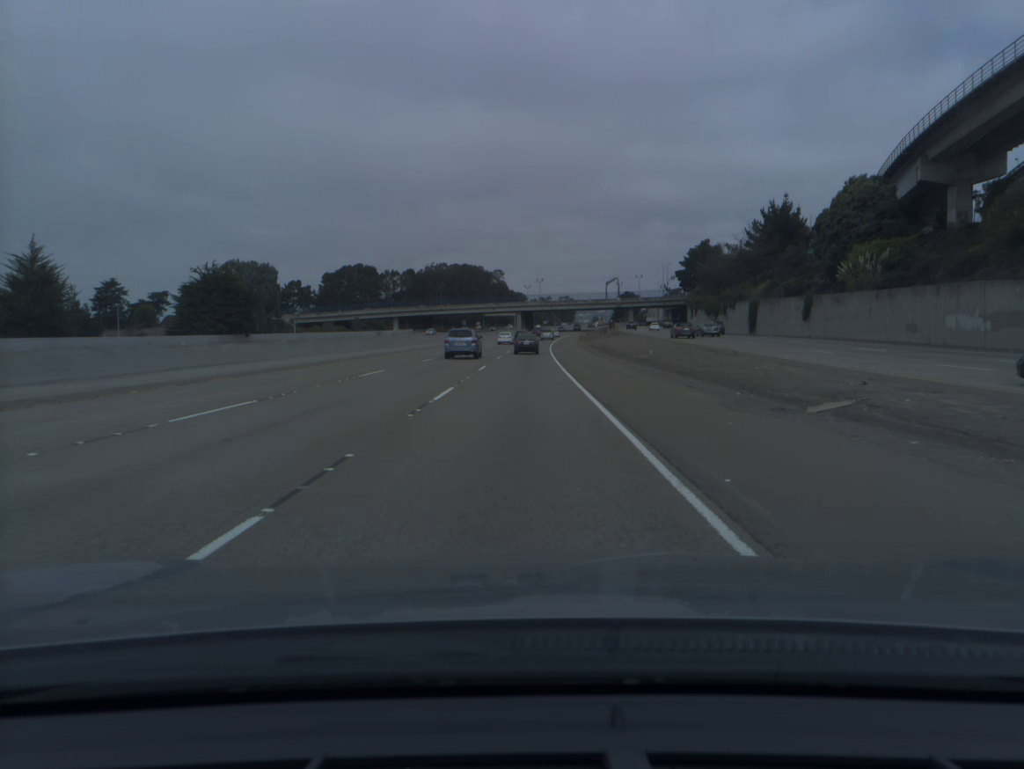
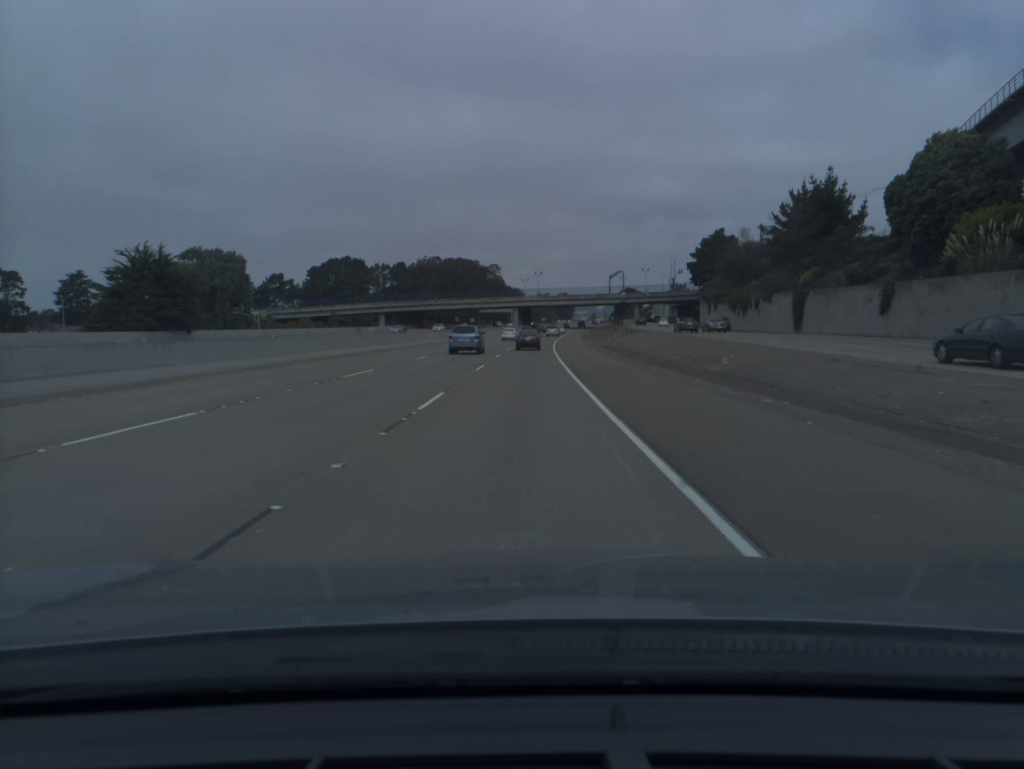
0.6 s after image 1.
(0.0, +17.2) m; 0°
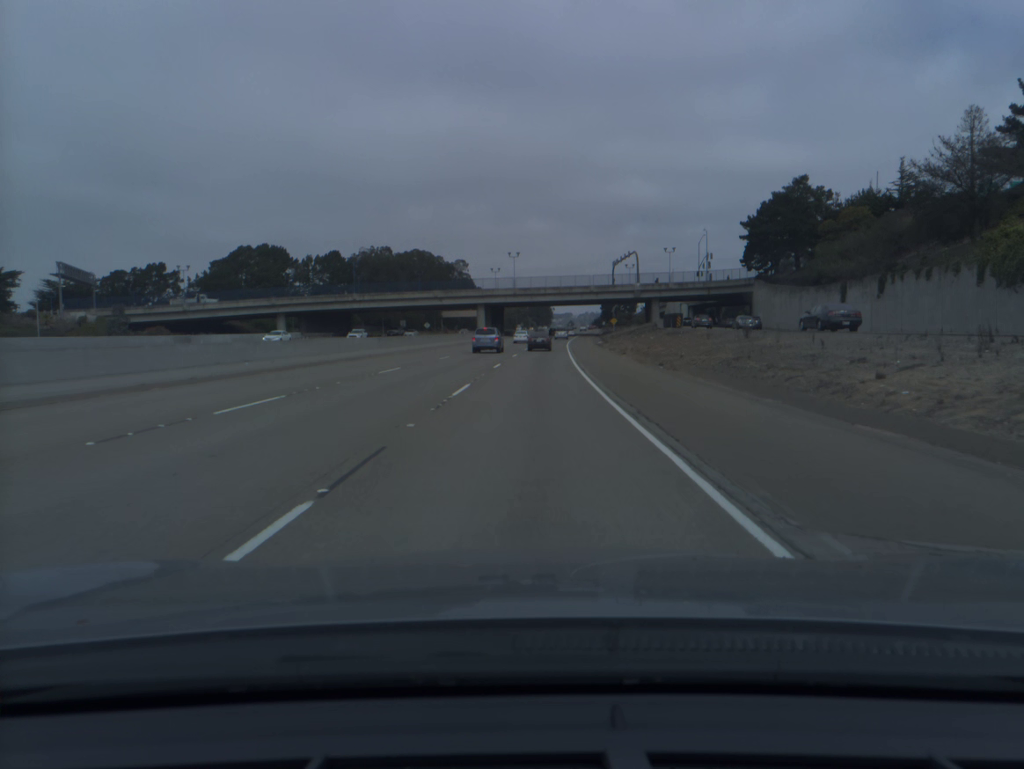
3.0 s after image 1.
(+0.9, +69.0) m; +2°
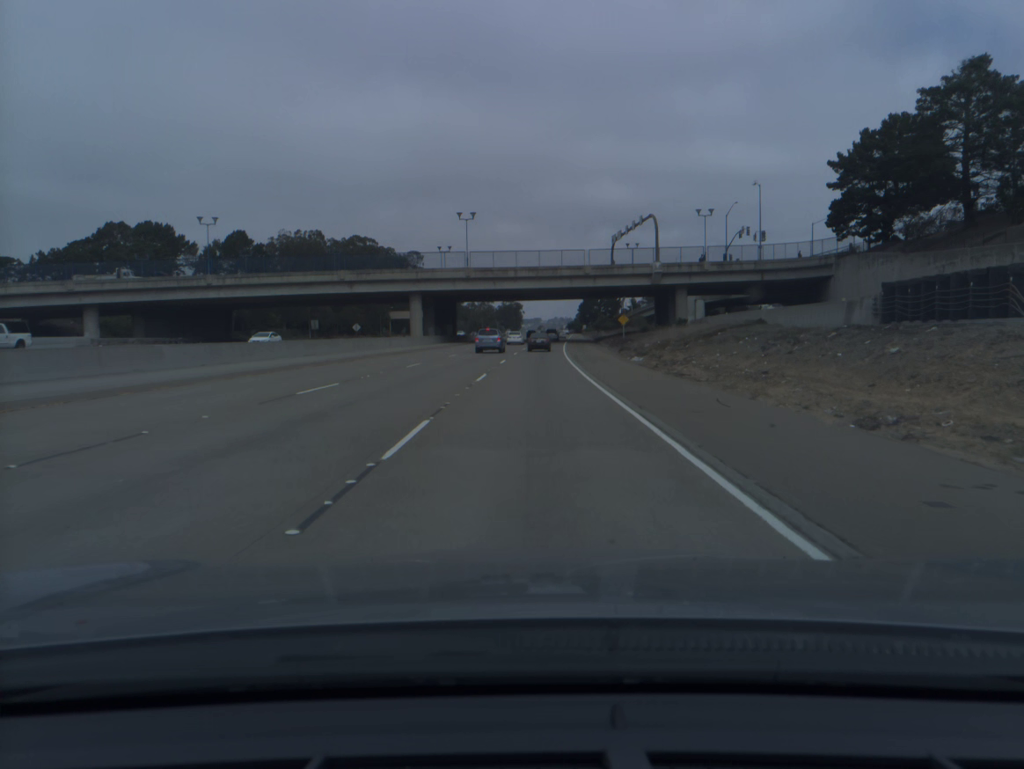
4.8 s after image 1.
(+1.1, +52.2) m; +2°
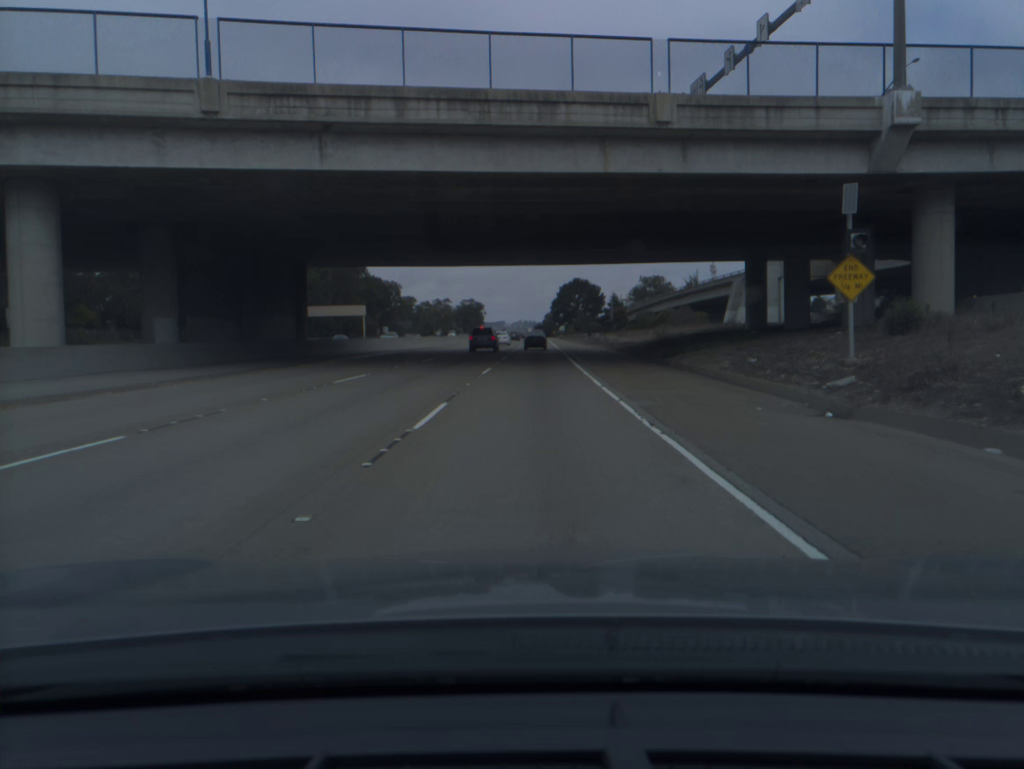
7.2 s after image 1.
(+1.5, +69.8) m; +3°
